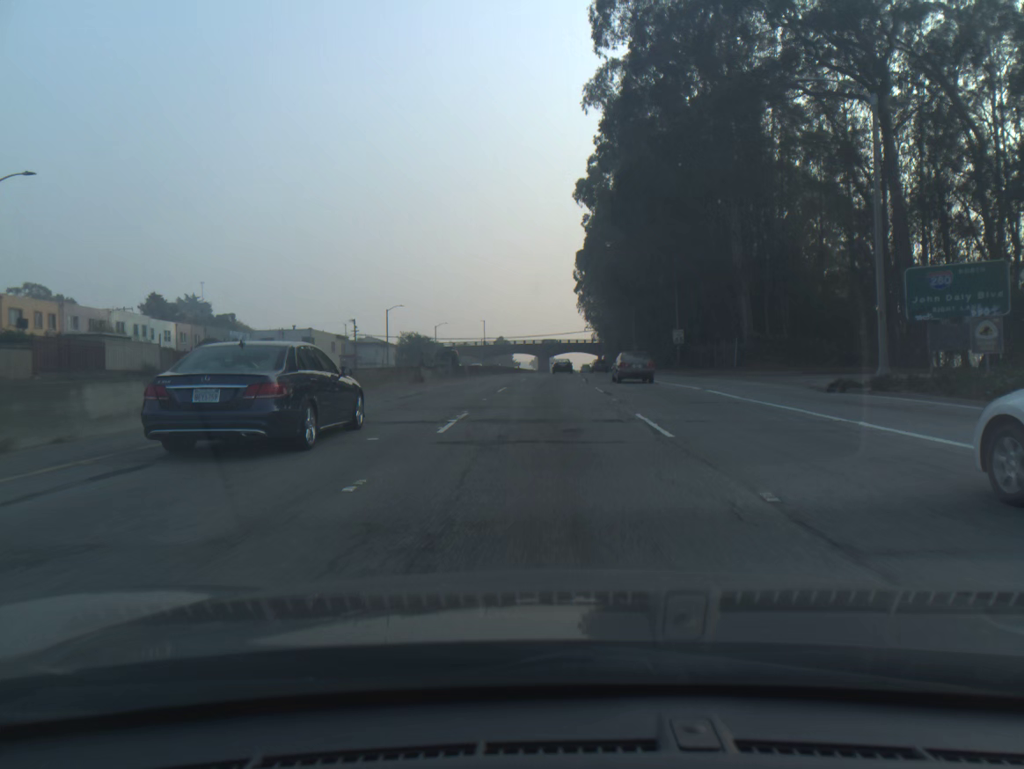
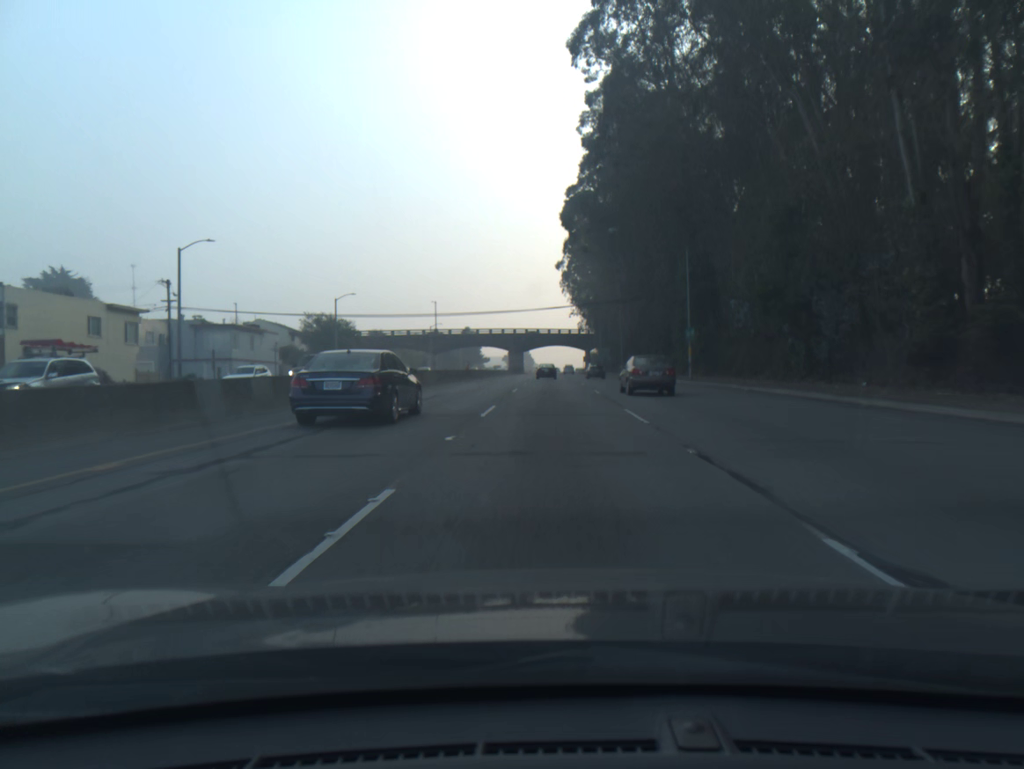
(+0.7, +54.3) m; +2°
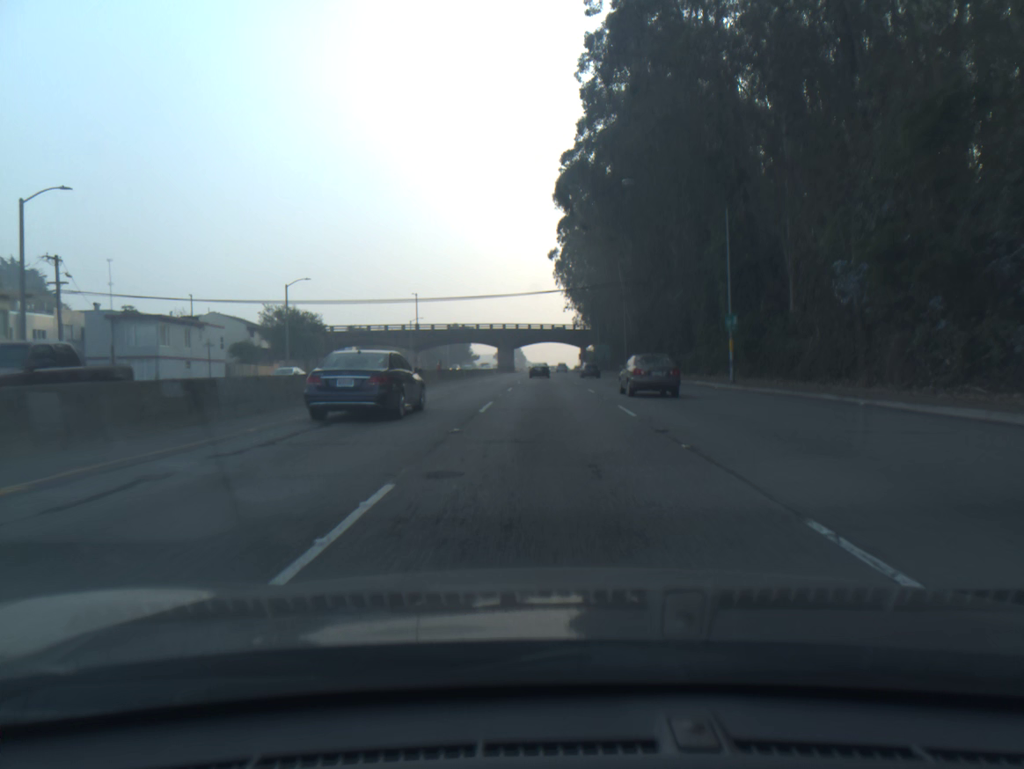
(+0.1, +13.8) m; 0°
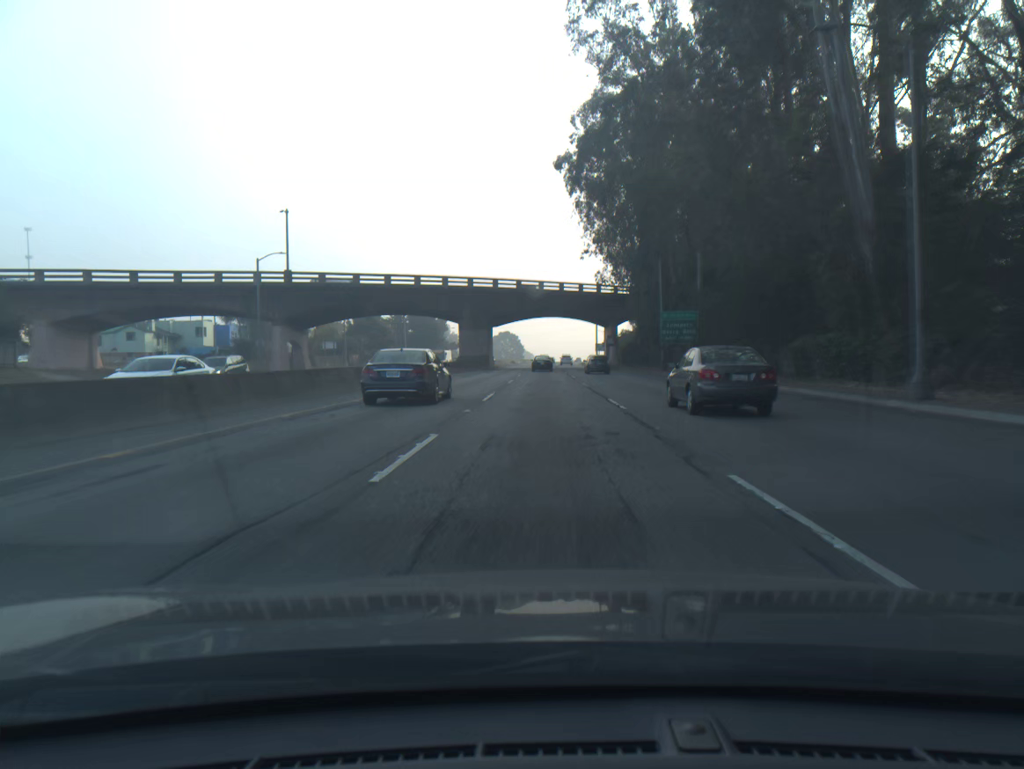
(+0.4, +70.1) m; 0°
